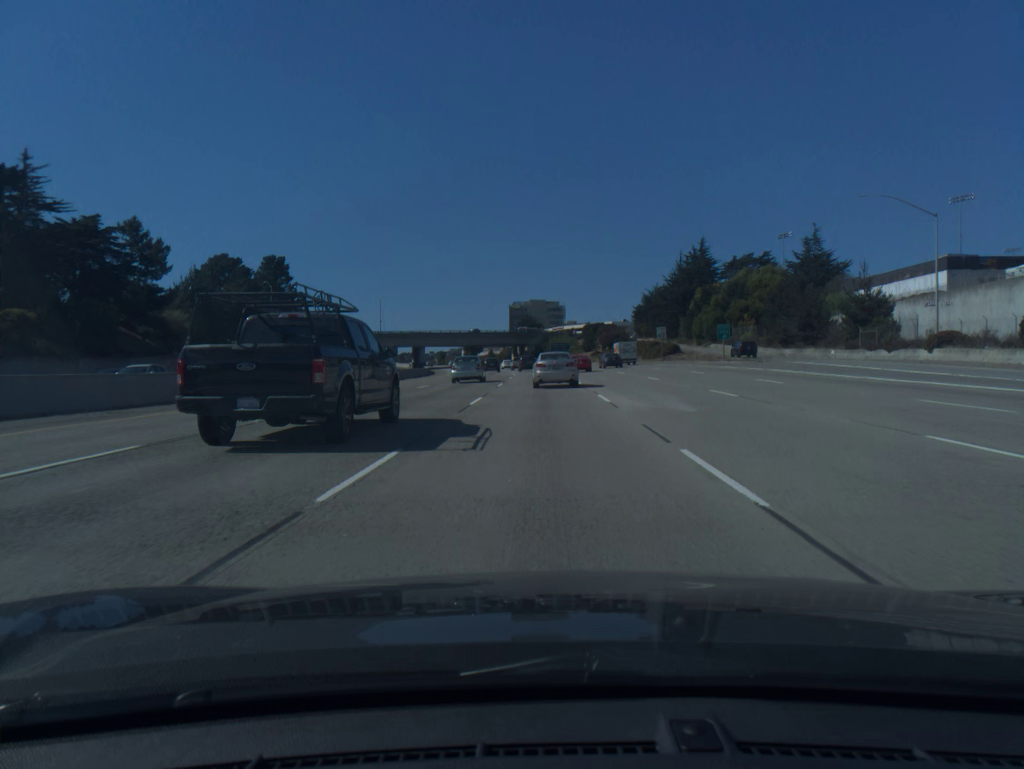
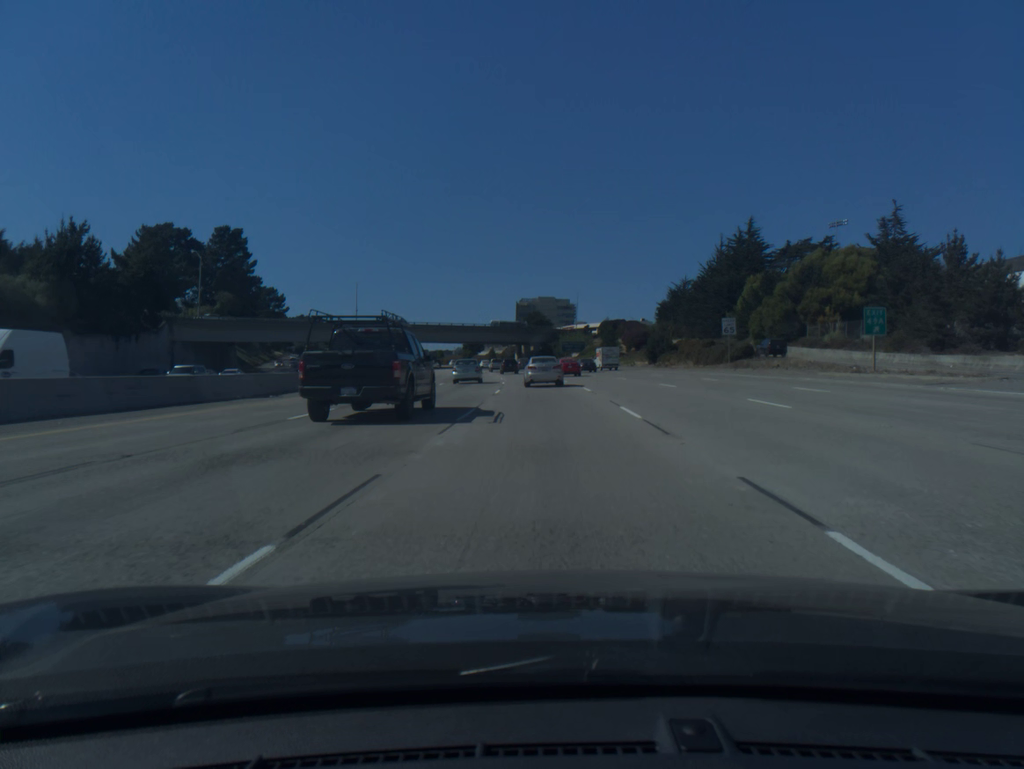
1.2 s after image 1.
(-0.2, +33.4) m; -1°
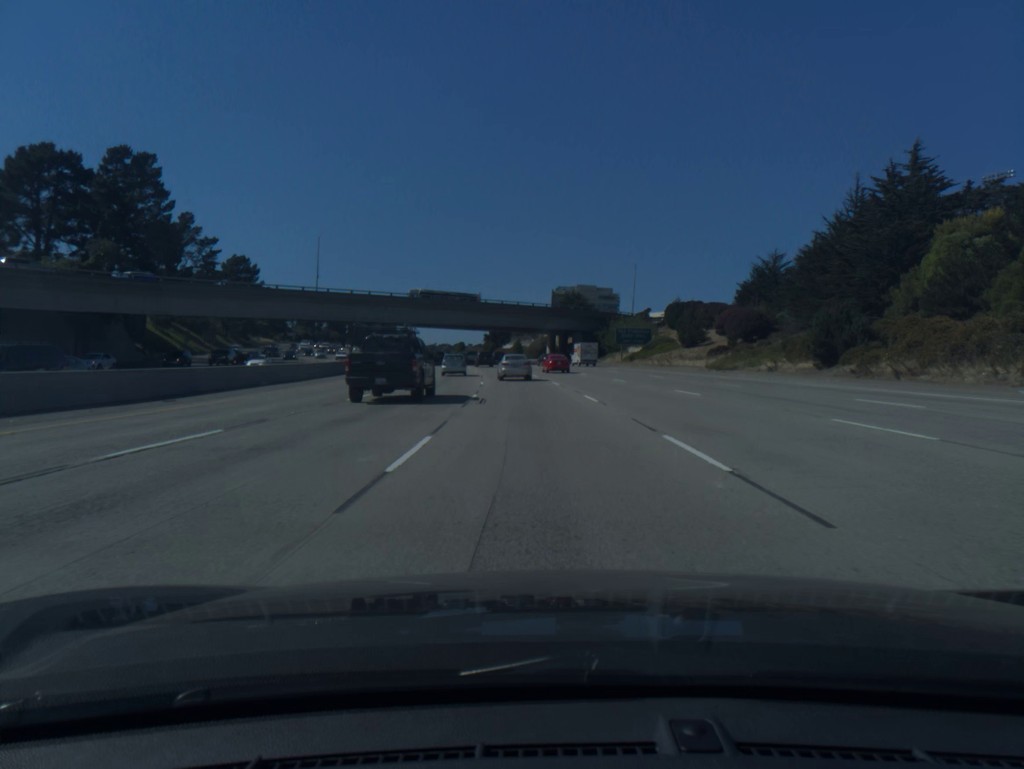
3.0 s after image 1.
(-0.8, +50.2) m; -3°
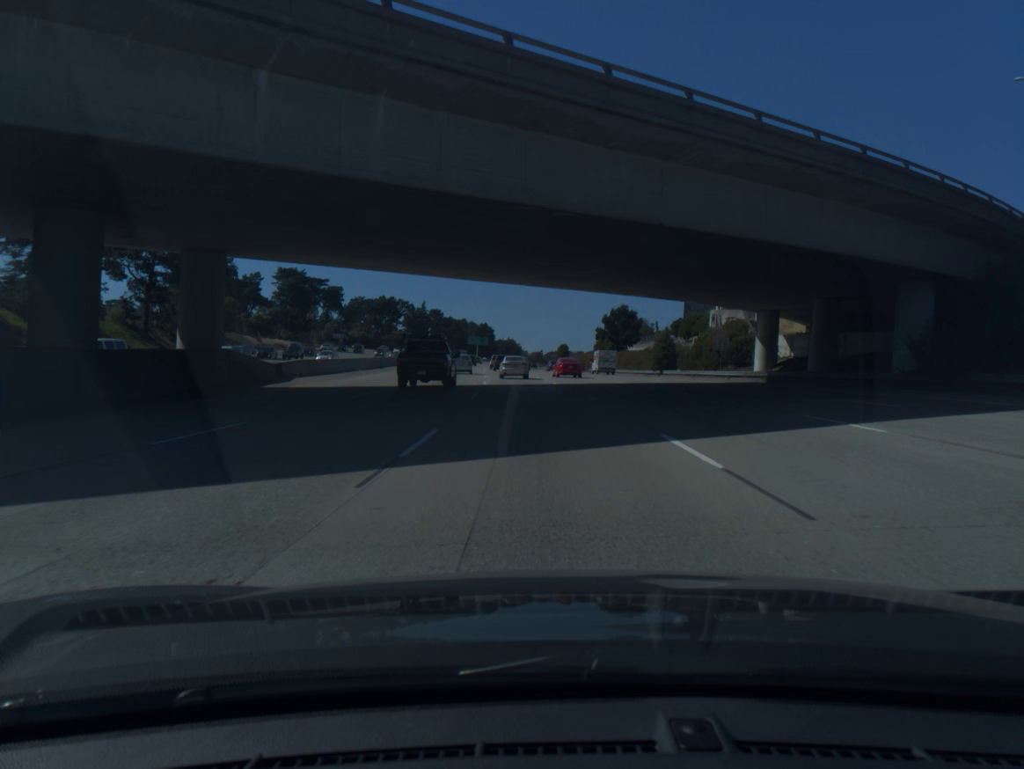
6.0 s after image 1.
(-6.0, +84.5) m; -8°
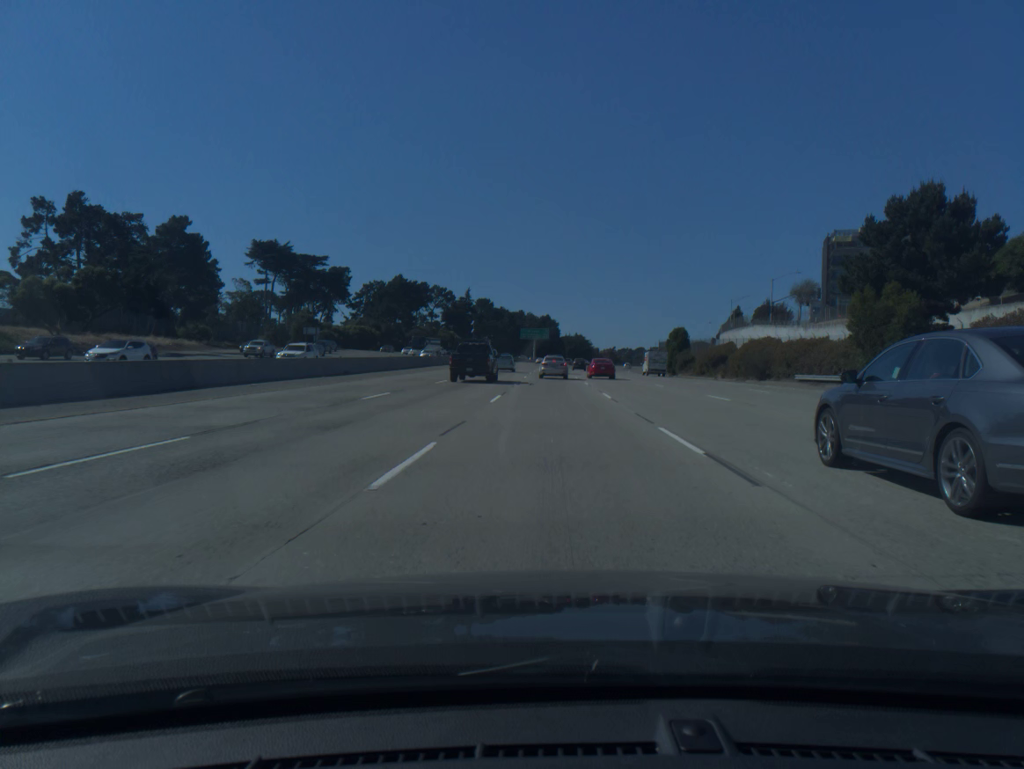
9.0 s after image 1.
(-4.5, +84.6) m; -5°
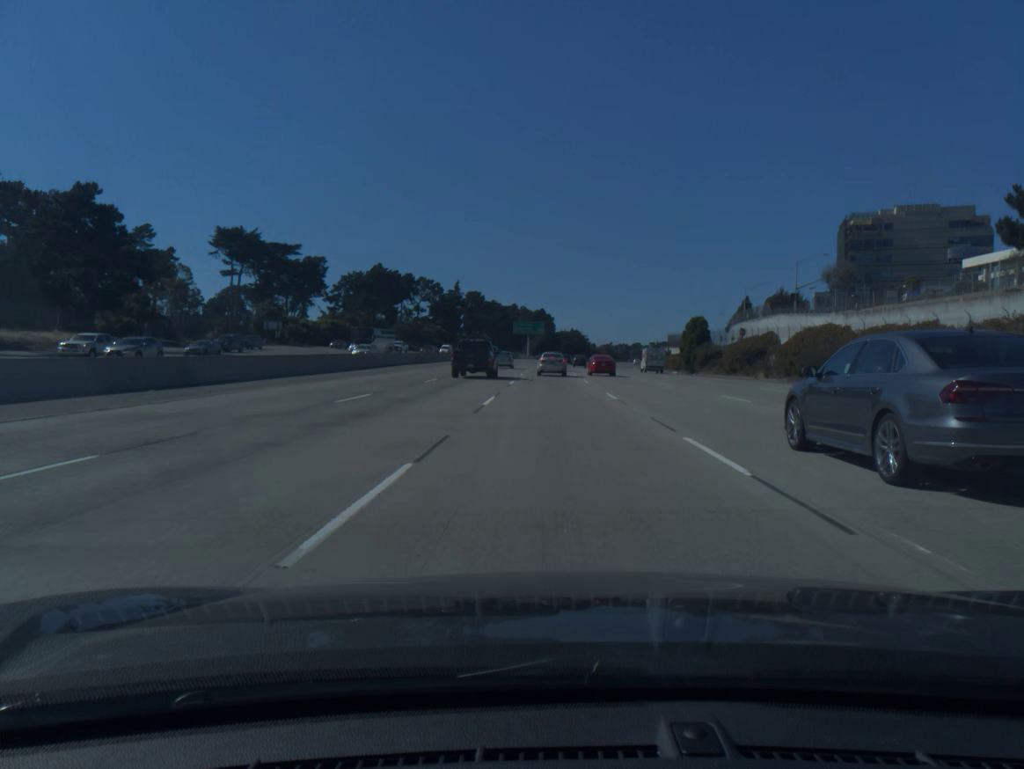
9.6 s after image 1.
(0.0, +16.8) m; 0°
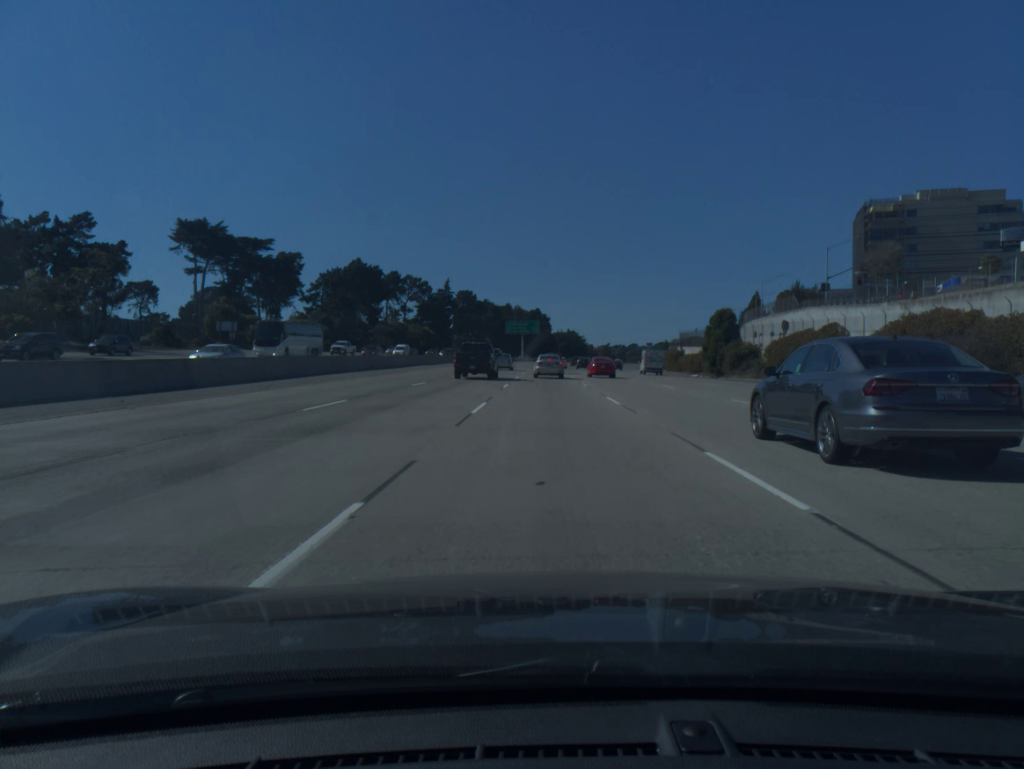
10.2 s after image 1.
(+0.1, +16.5) m; 0°
